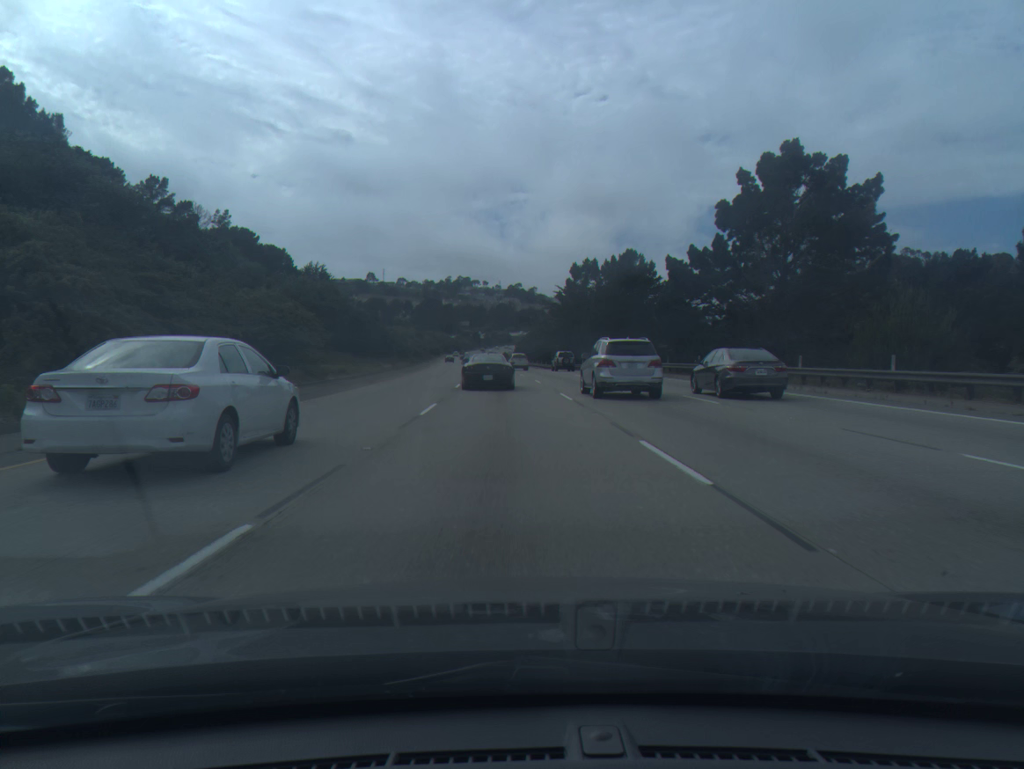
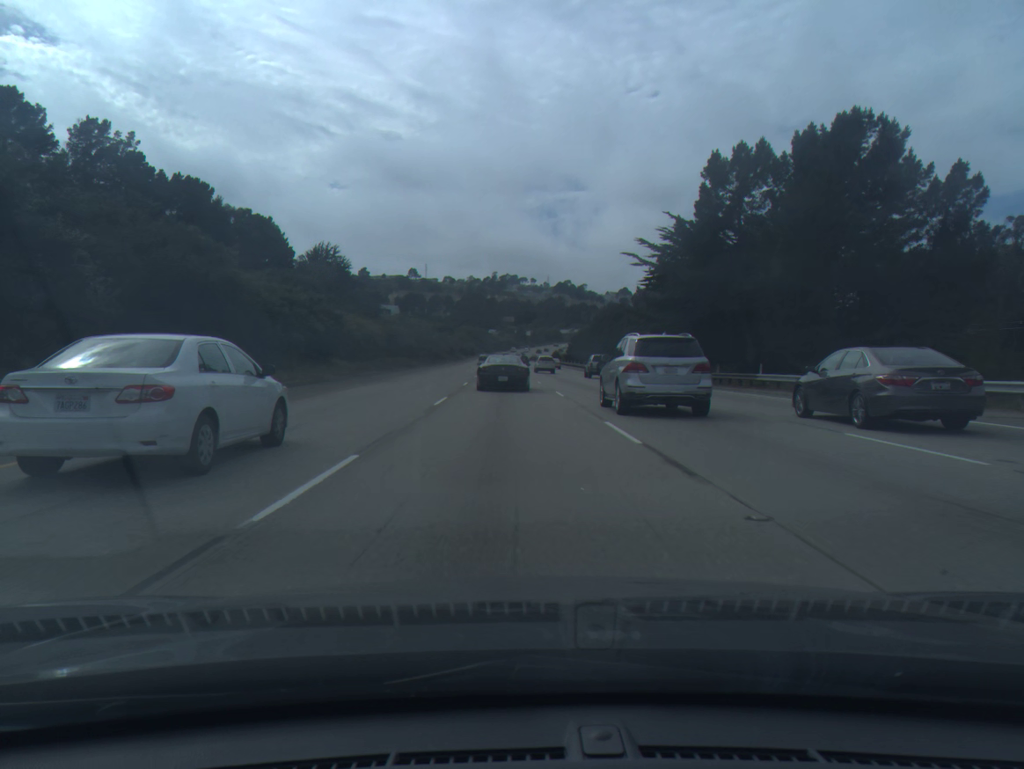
(-1.6, +54.7) m; -3°
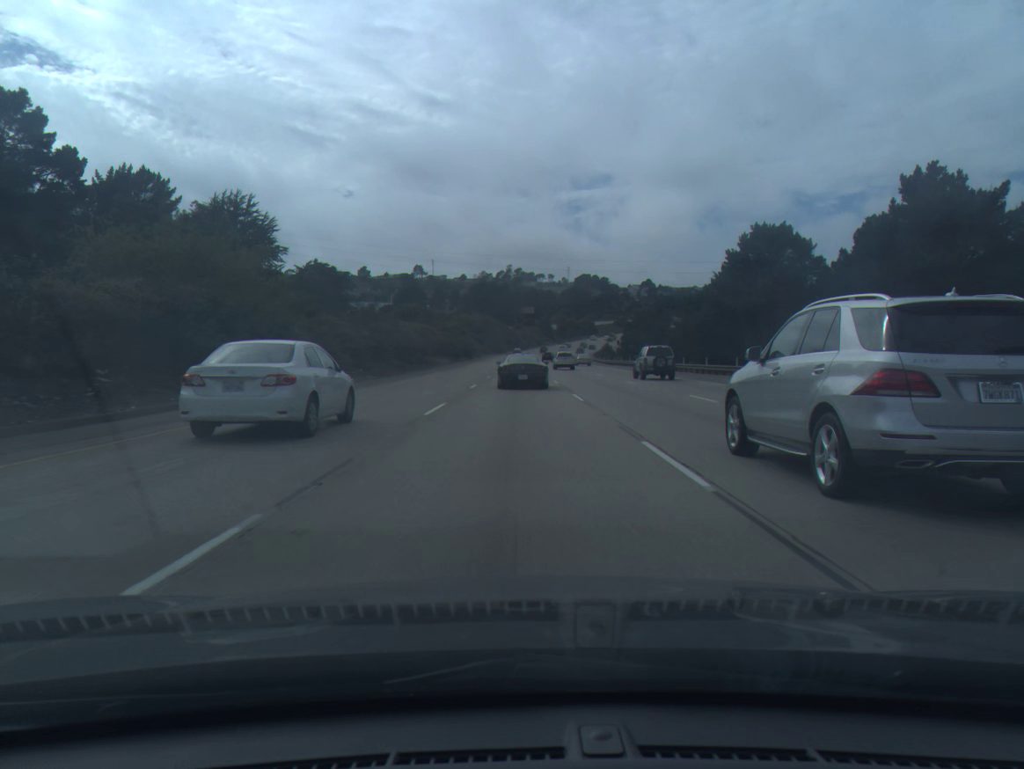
(-1.8, +91.6) m; -2°
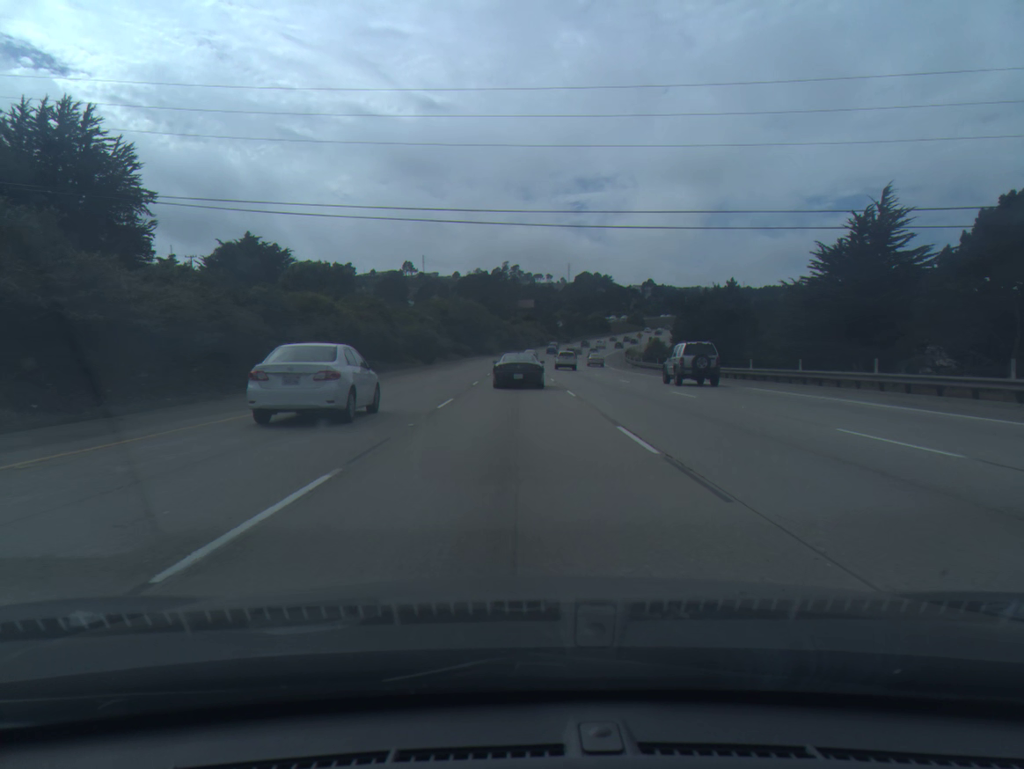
(+0.3, +55.9) m; 0°
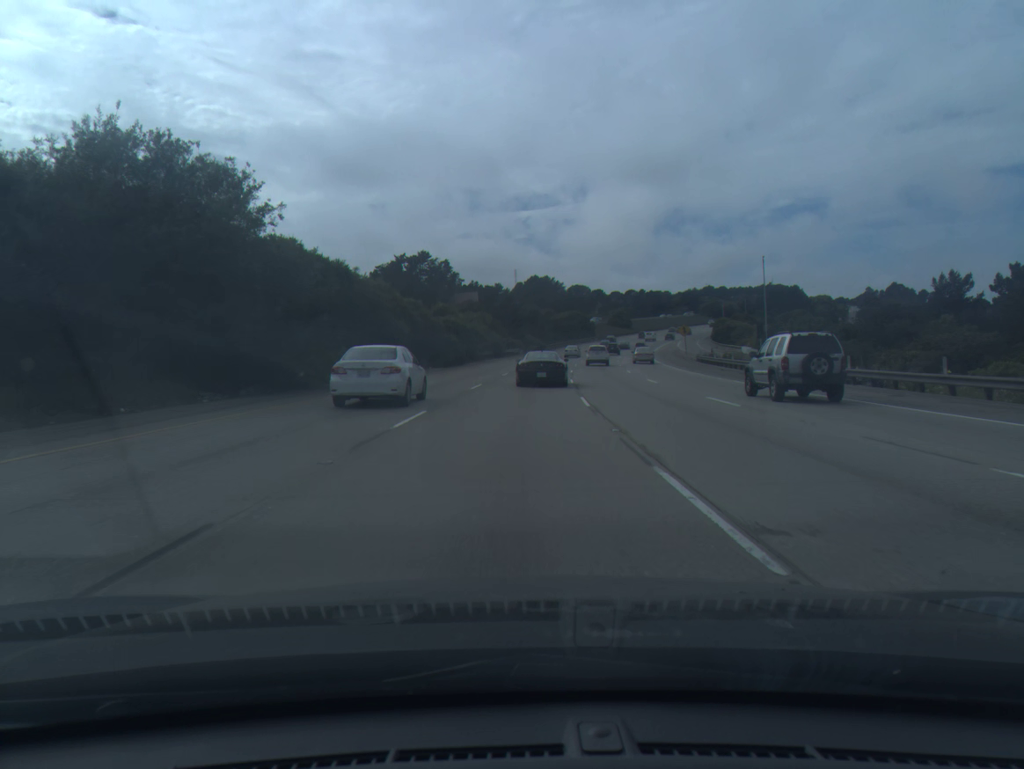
(+1.5, +92.9) m; +4°
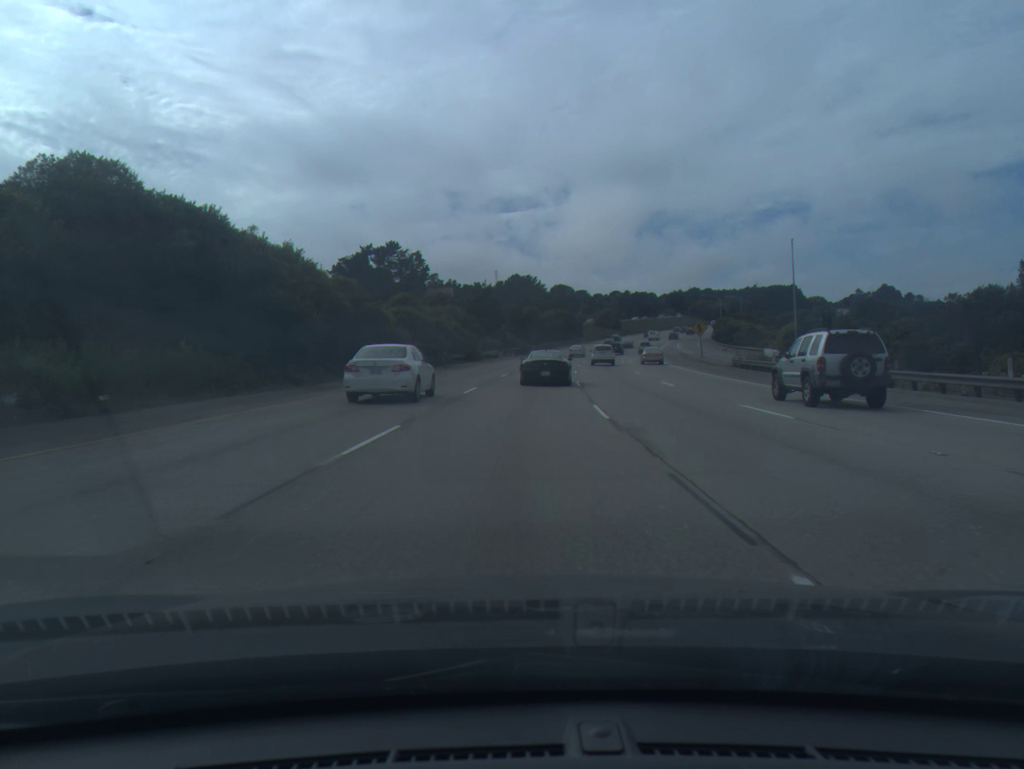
(+0.2, +18.4) m; +1°
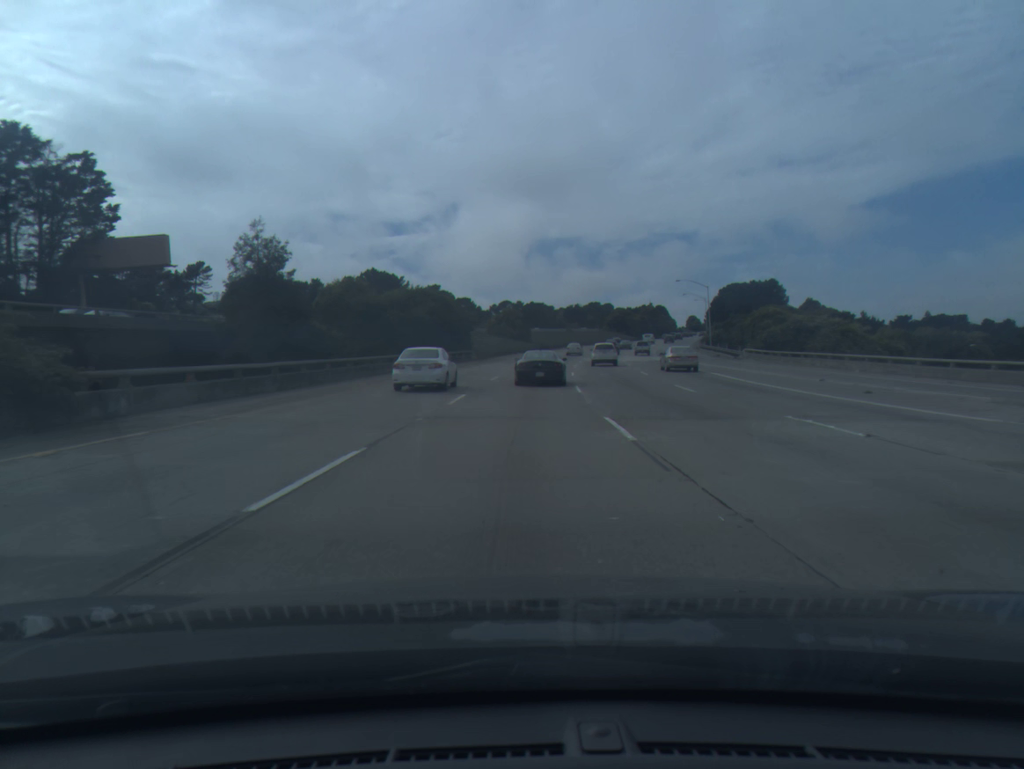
(+7.0, +90.8) m; +9°
